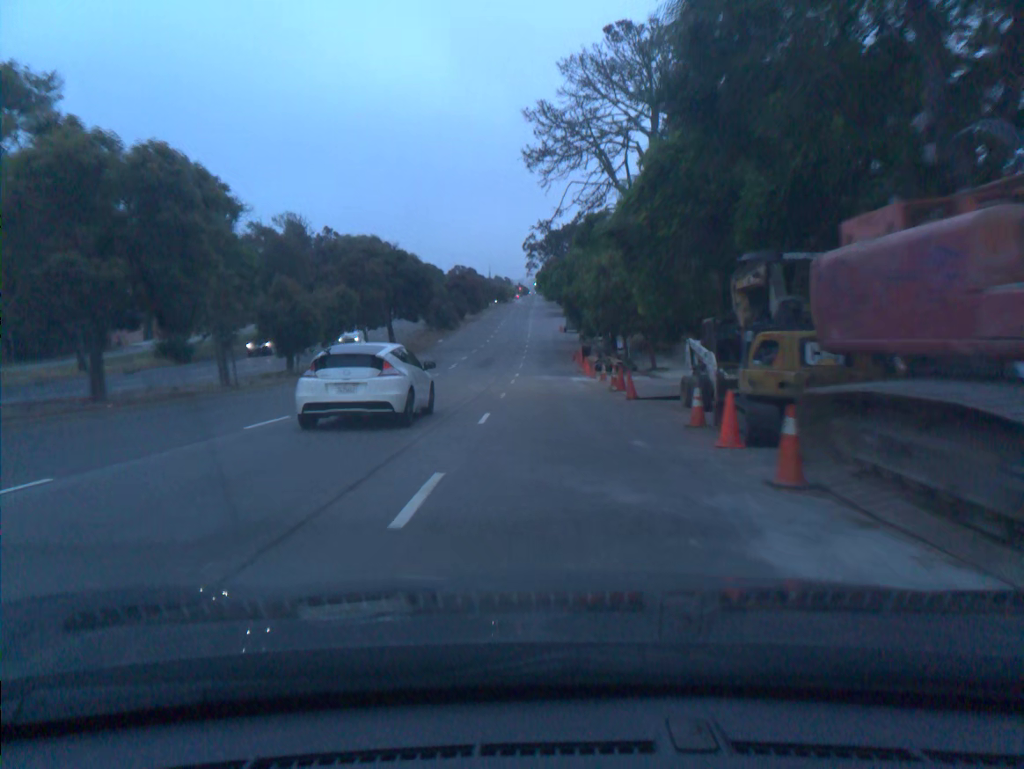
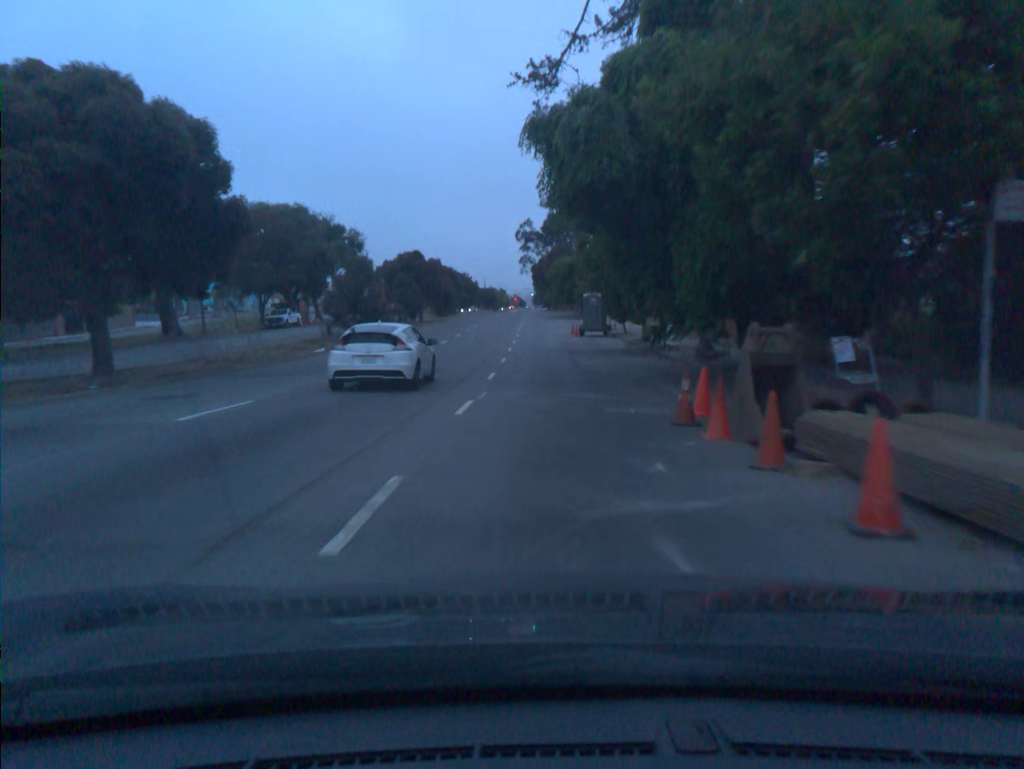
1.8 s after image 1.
(+0.1, +37.4) m; 0°
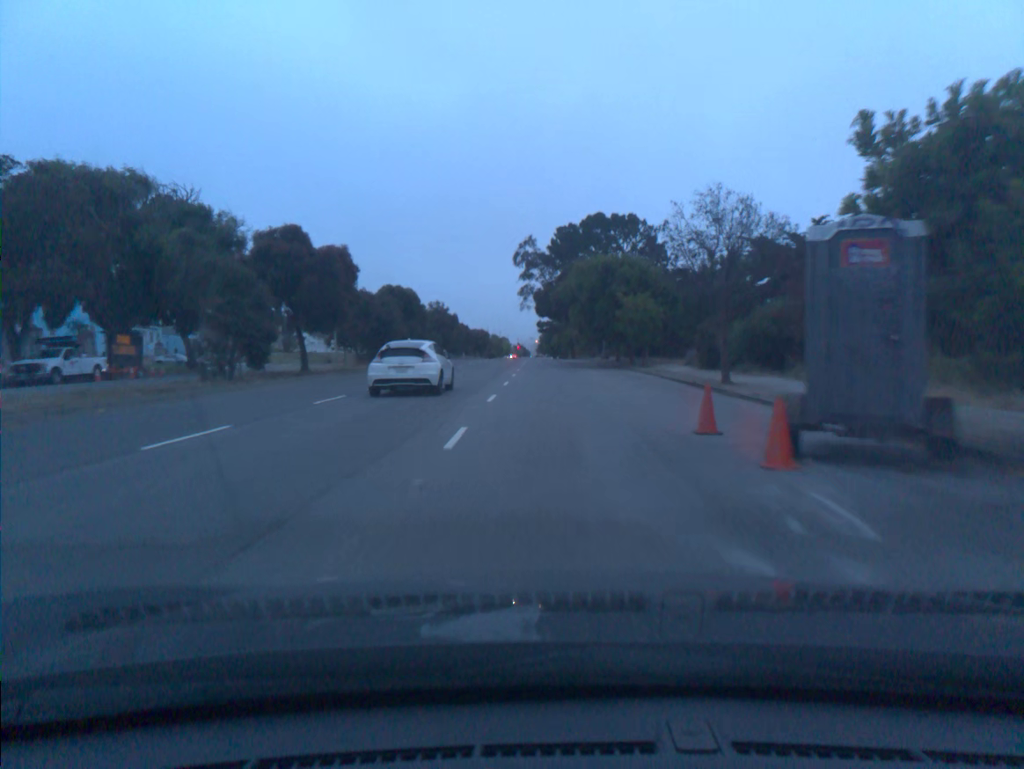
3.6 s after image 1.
(-0.2, +37.9) m; 0°
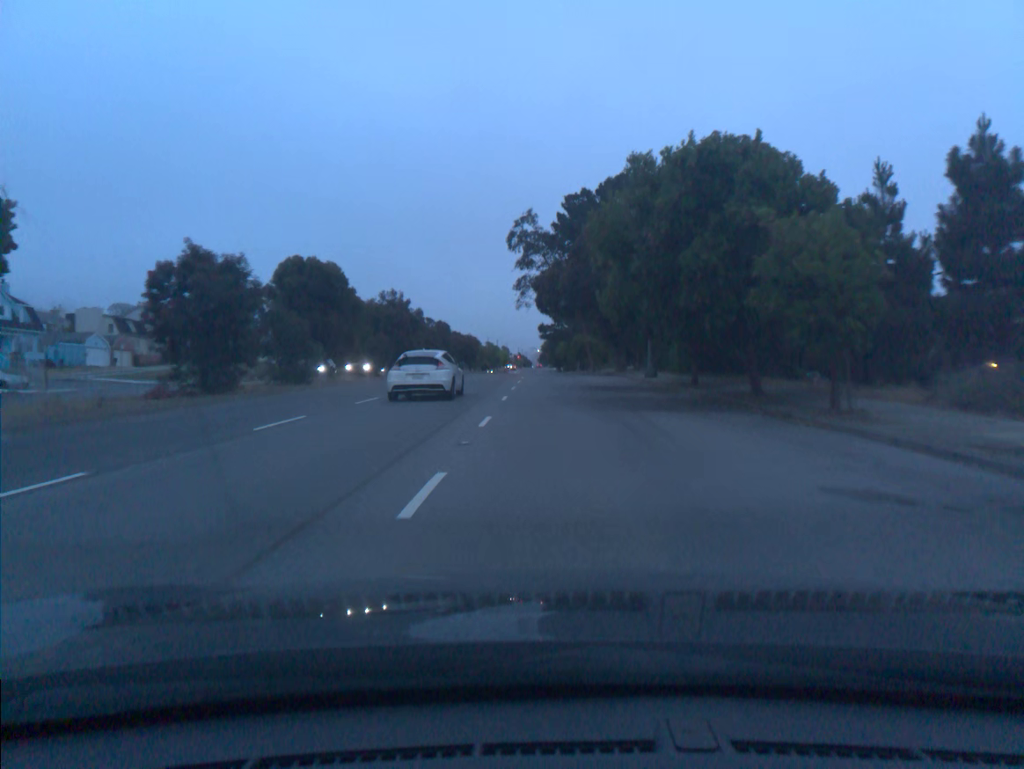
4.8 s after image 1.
(0.0, +25.2) m; 0°
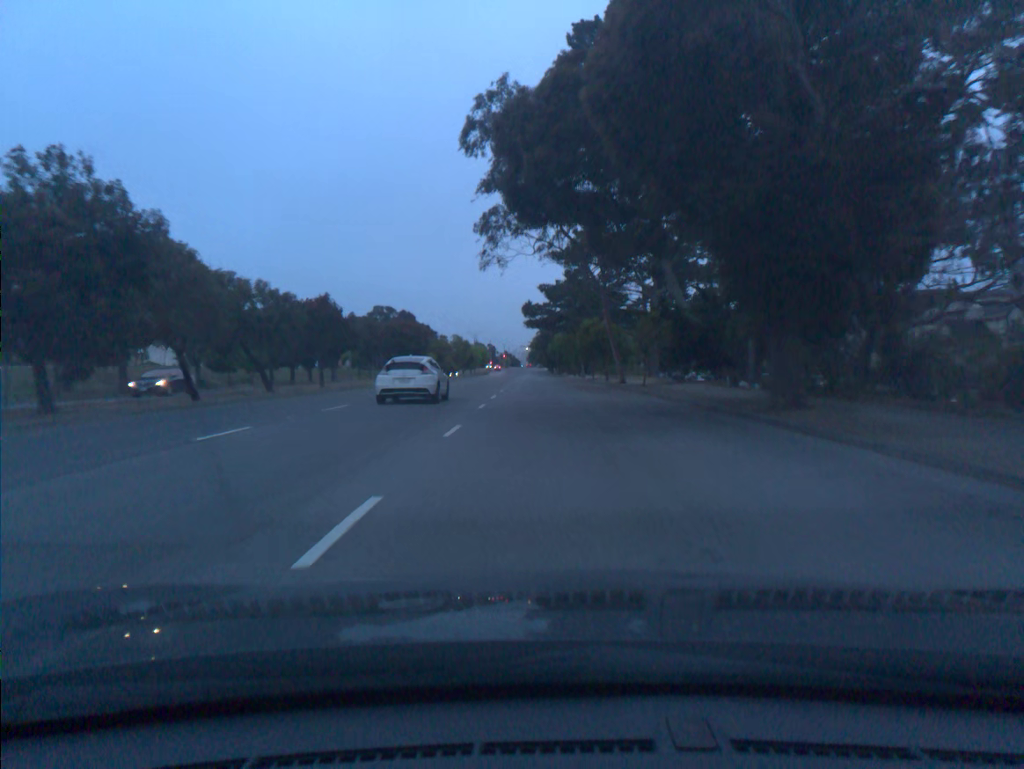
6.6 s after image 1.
(+0.3, +37.4) m; +1°
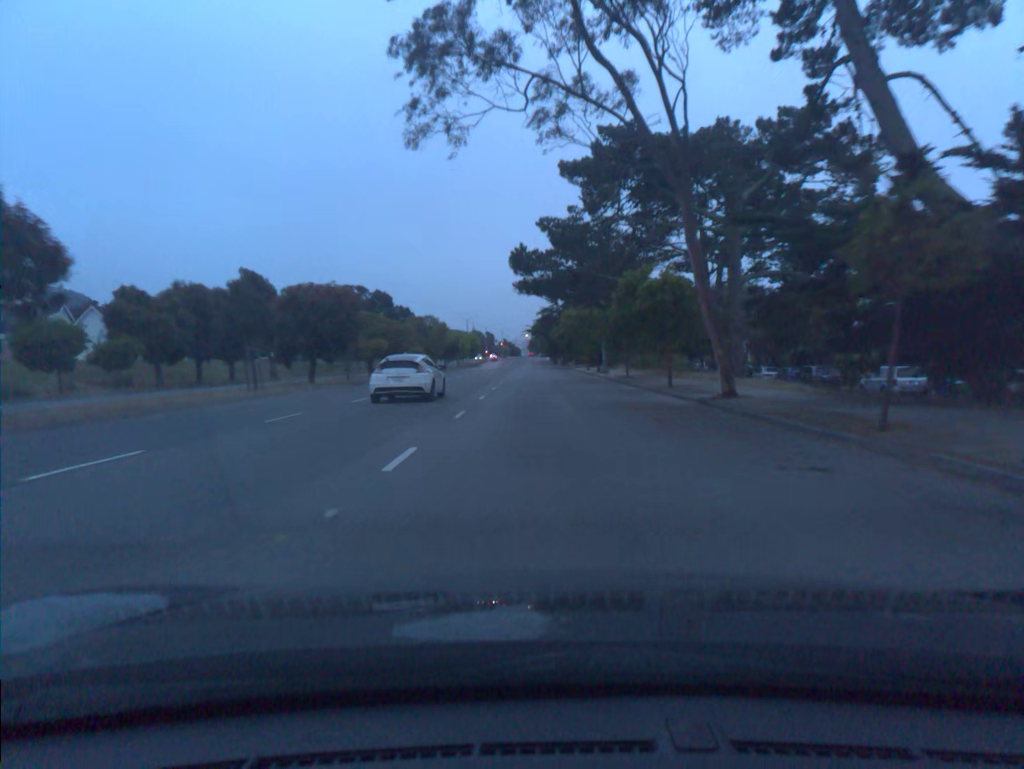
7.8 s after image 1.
(0.0, +24.6) m; 0°
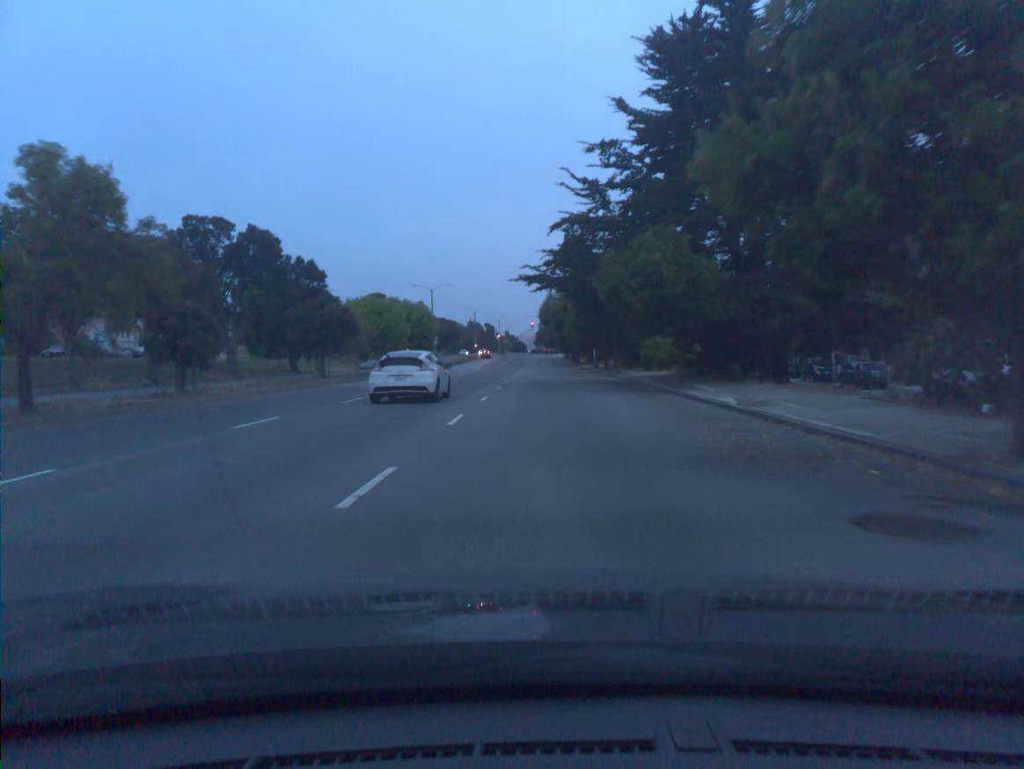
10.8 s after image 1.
(-0.4, +60.2) m; 0°
